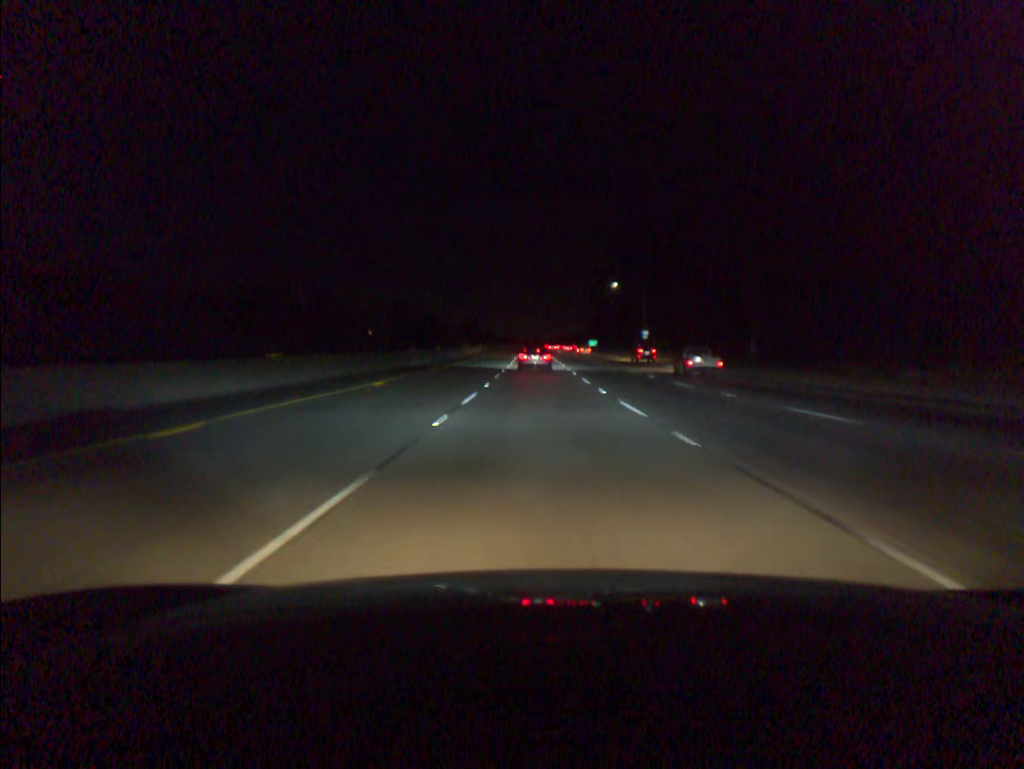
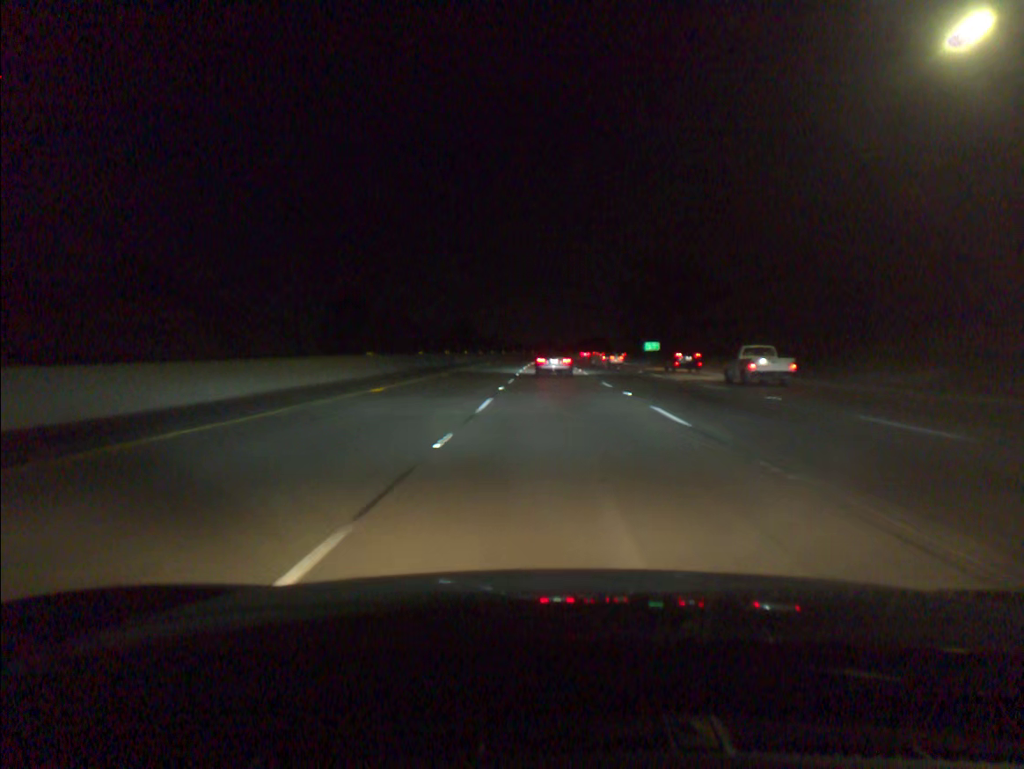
(-1.2, +90.2) m; -1°
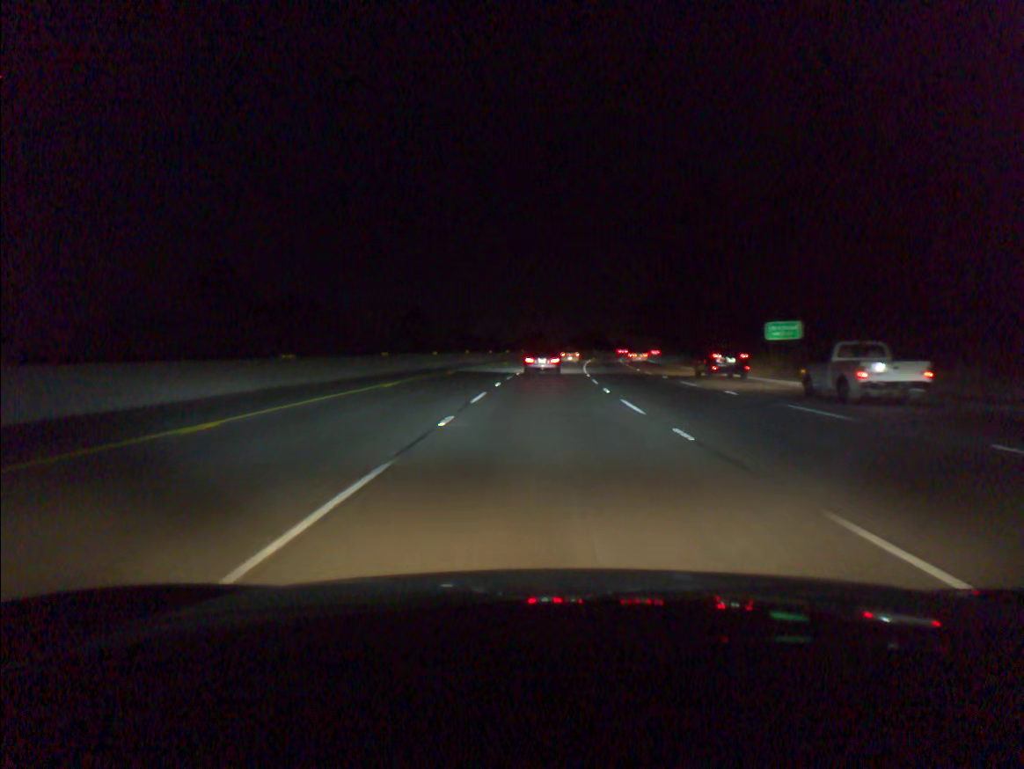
(+0.6, +69.8) m; +1°
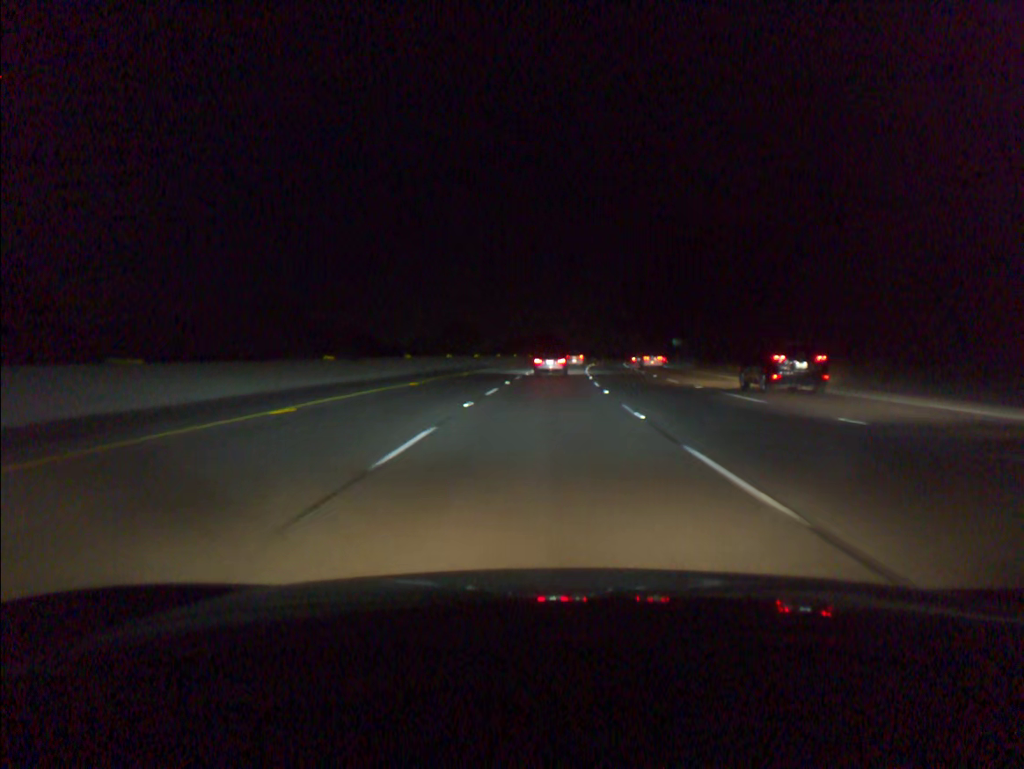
(+2.0, +68.4) m; +4°
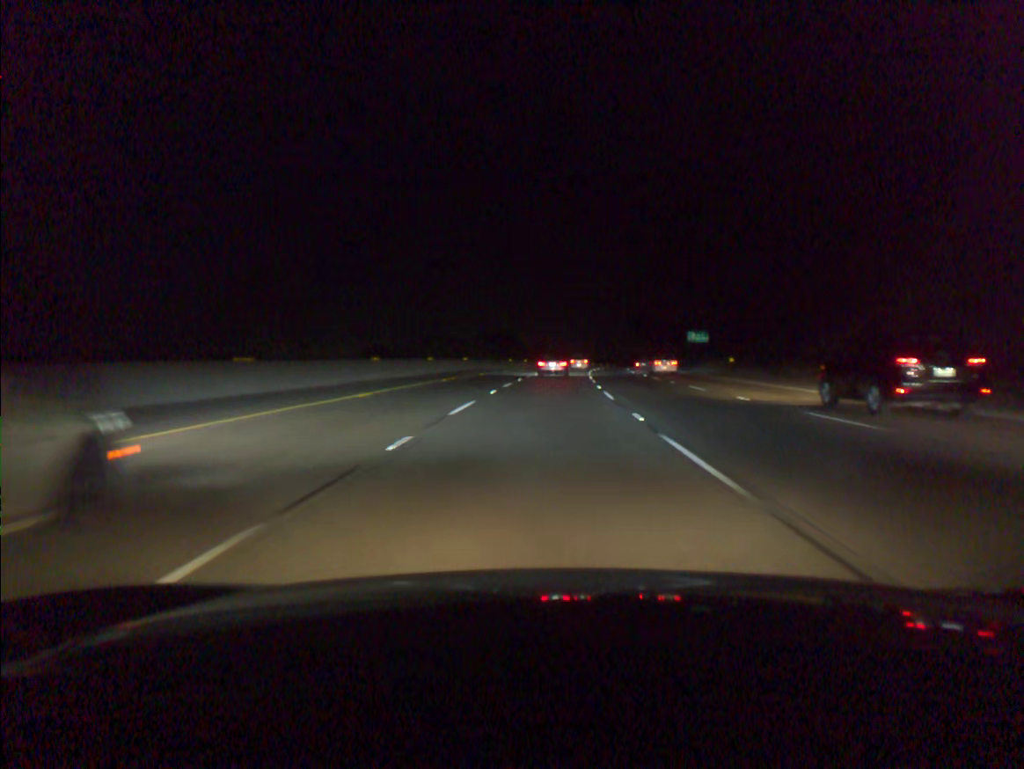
(+1.3, +51.0) m; +3°
